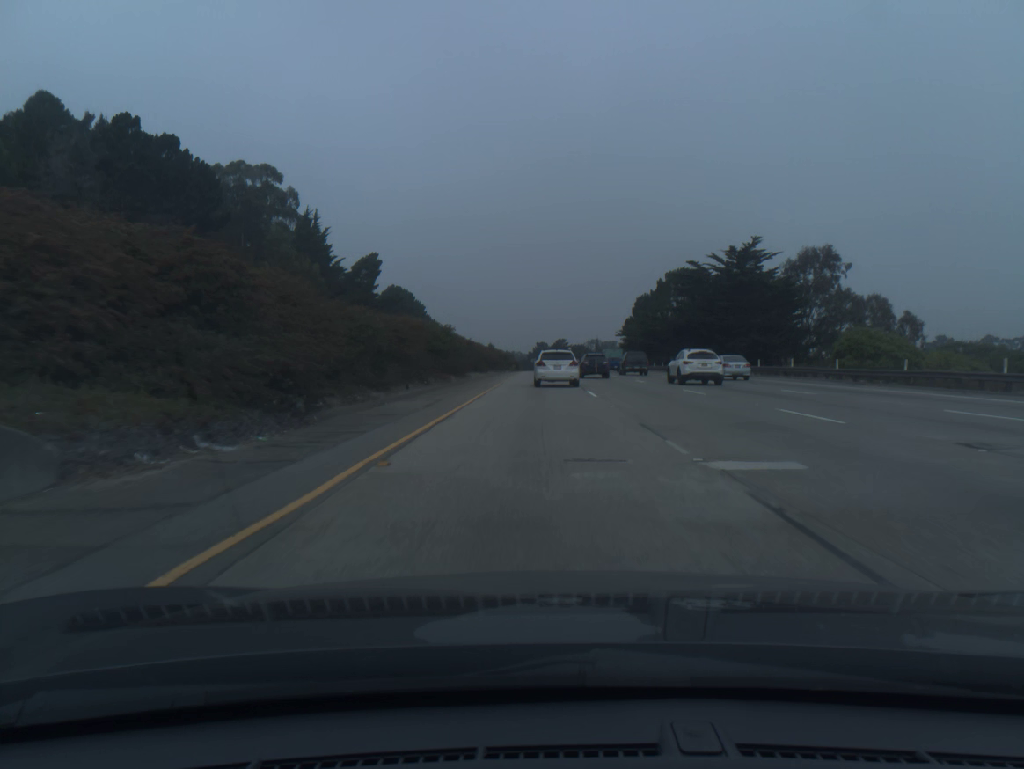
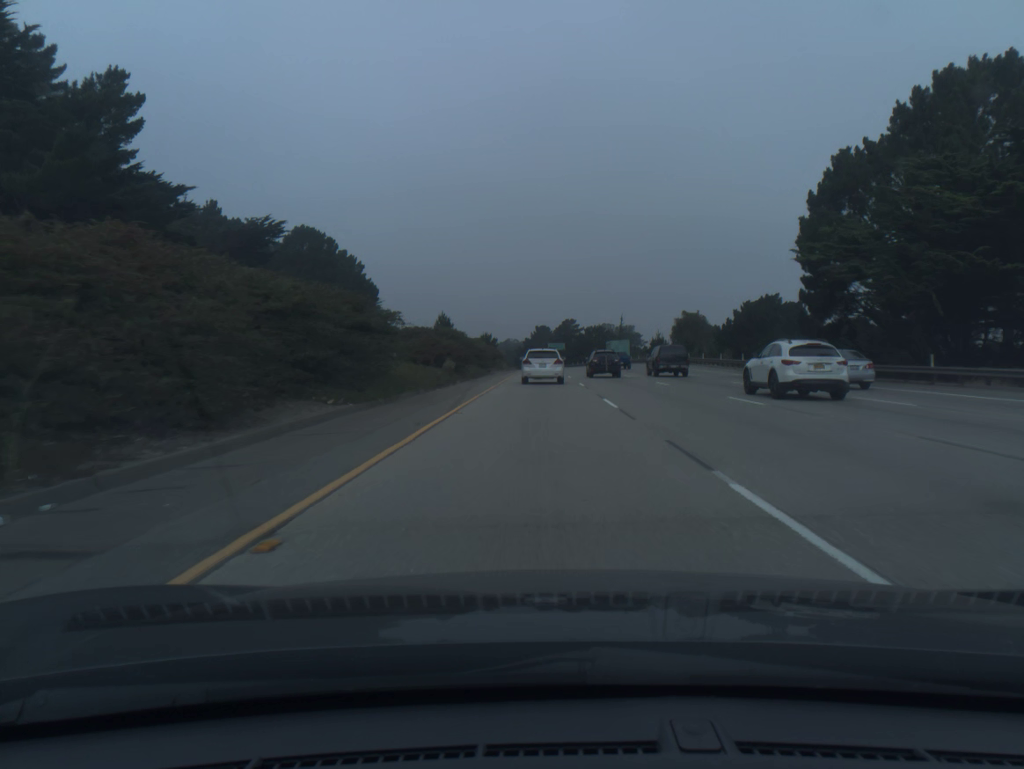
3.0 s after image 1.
(-0.2, +94.2) m; 0°
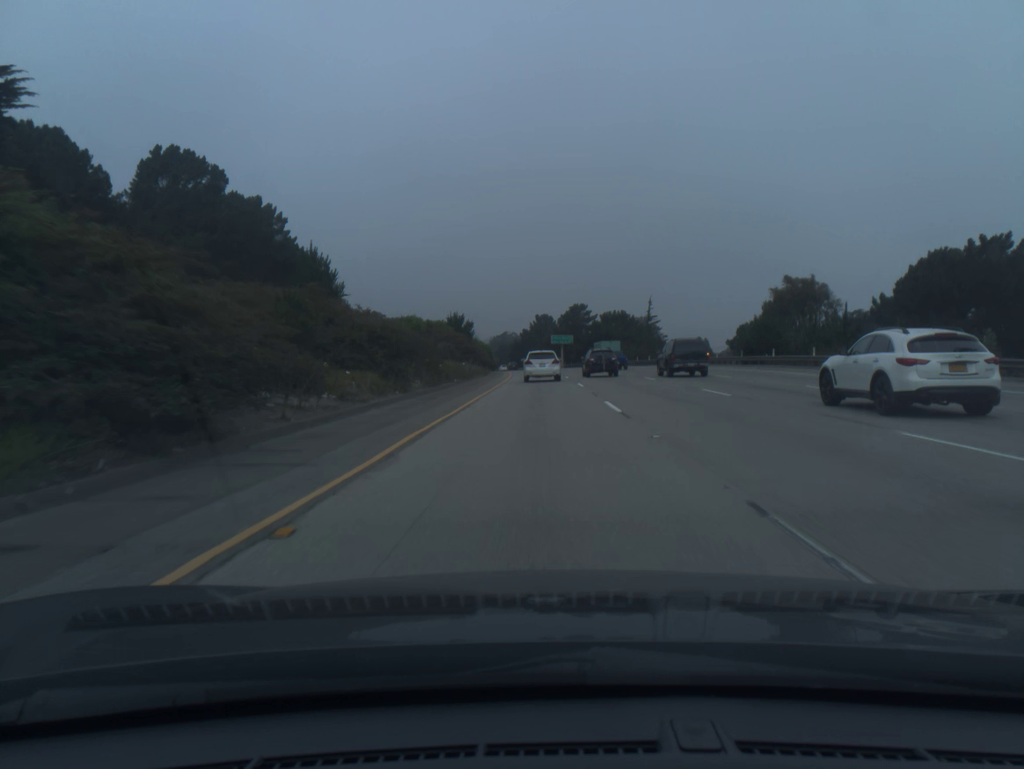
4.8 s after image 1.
(0.0, +54.7) m; 0°
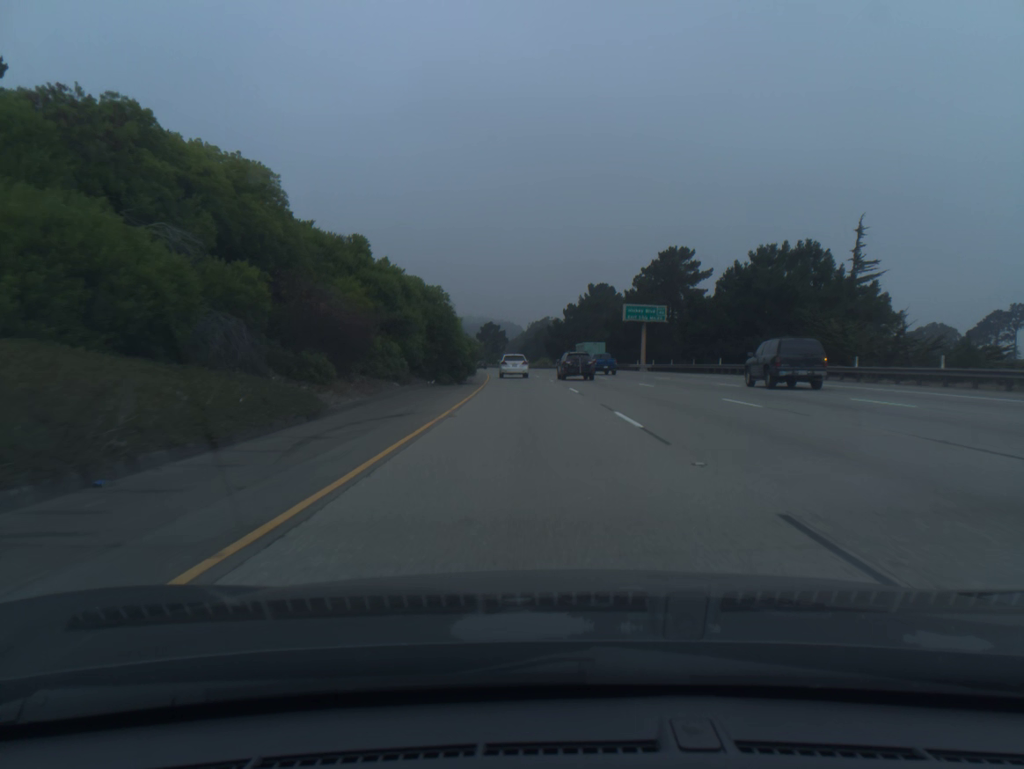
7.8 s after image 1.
(-1.6, +91.4) m; -3°
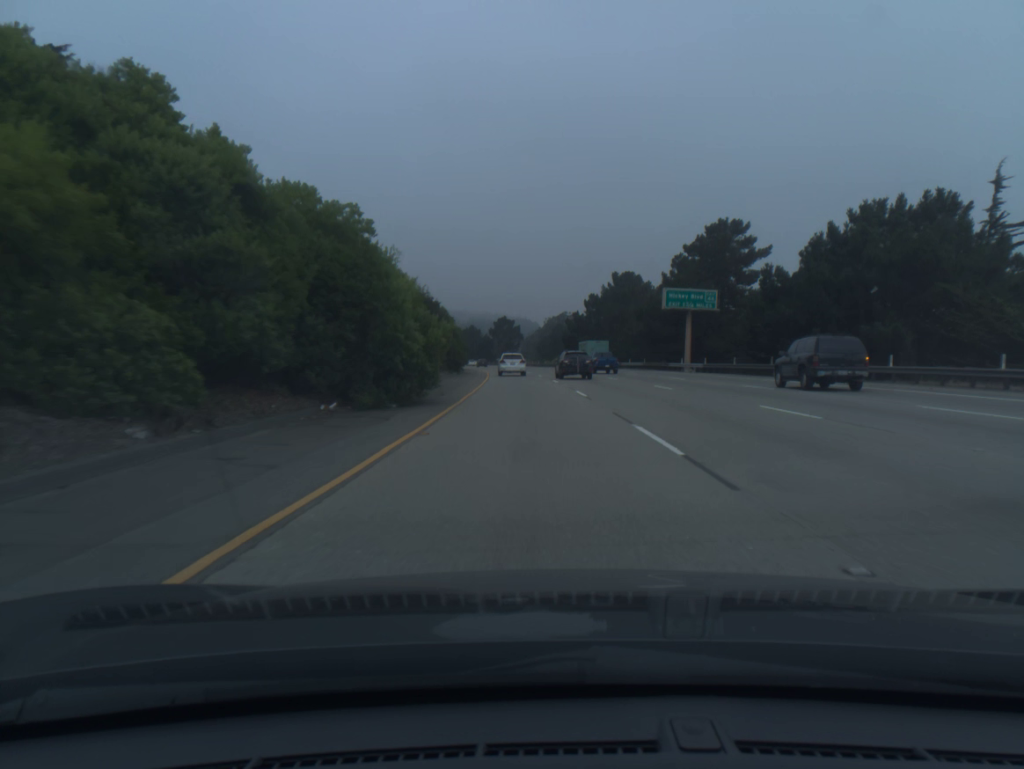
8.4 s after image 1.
(-0.2, +18.6) m; -1°
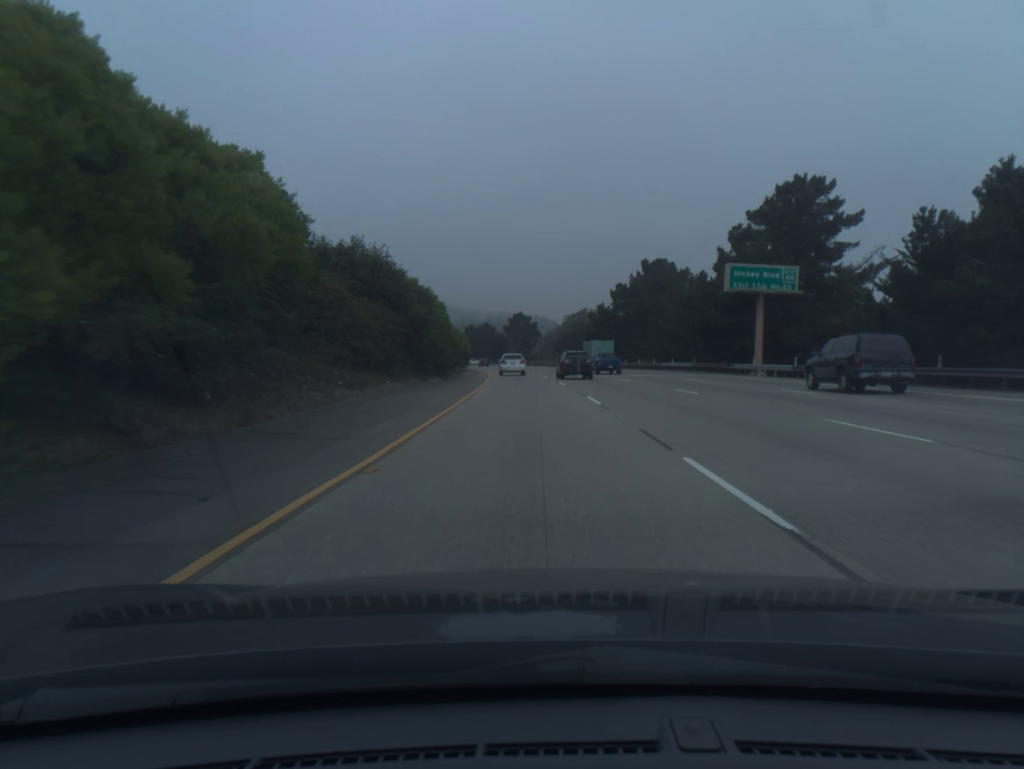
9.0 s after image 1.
(-0.2, +18.7) m; -1°
